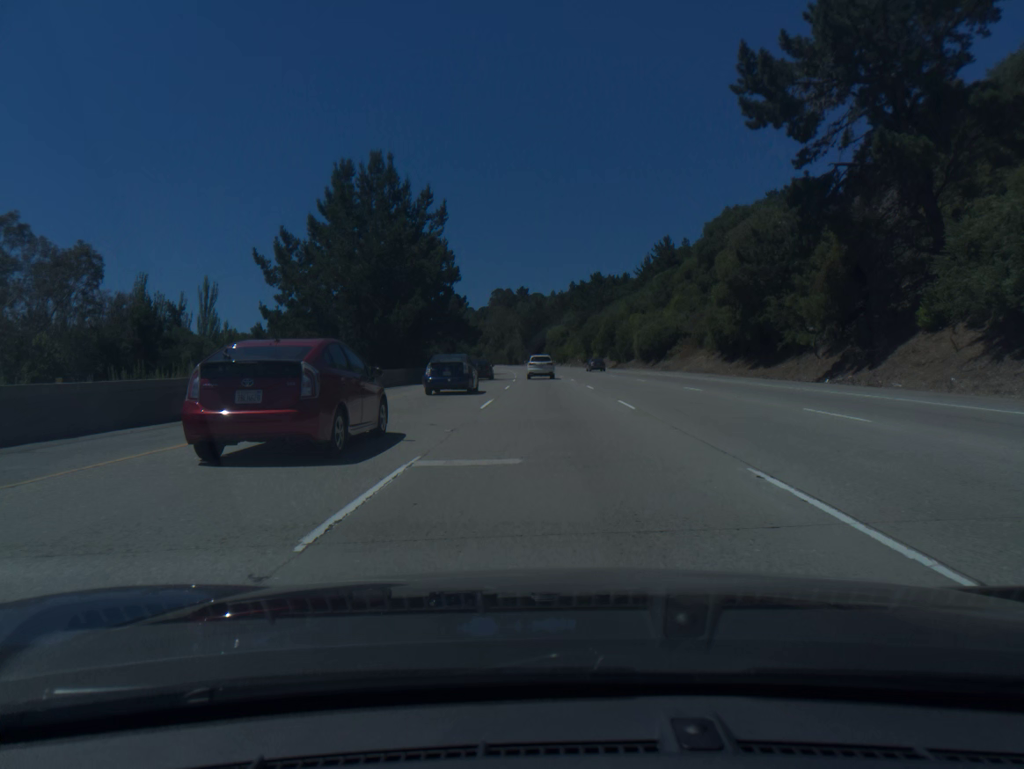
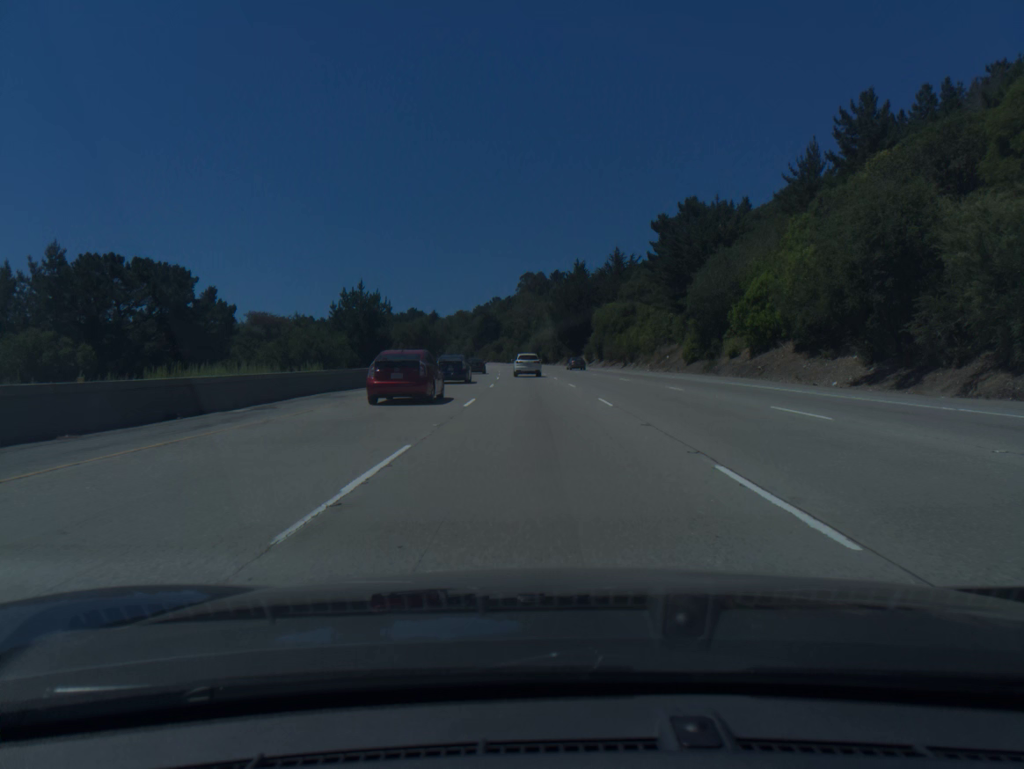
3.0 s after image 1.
(-1.1, +86.7) m; -2°
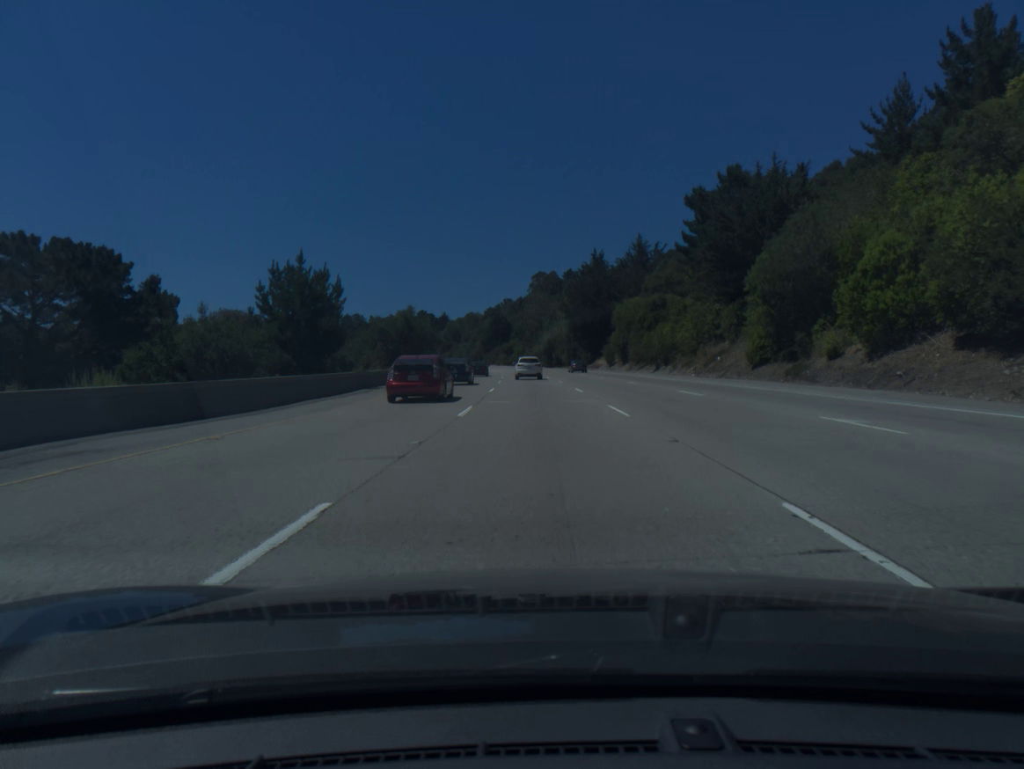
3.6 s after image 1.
(-0.1, +17.2) m; -1°
